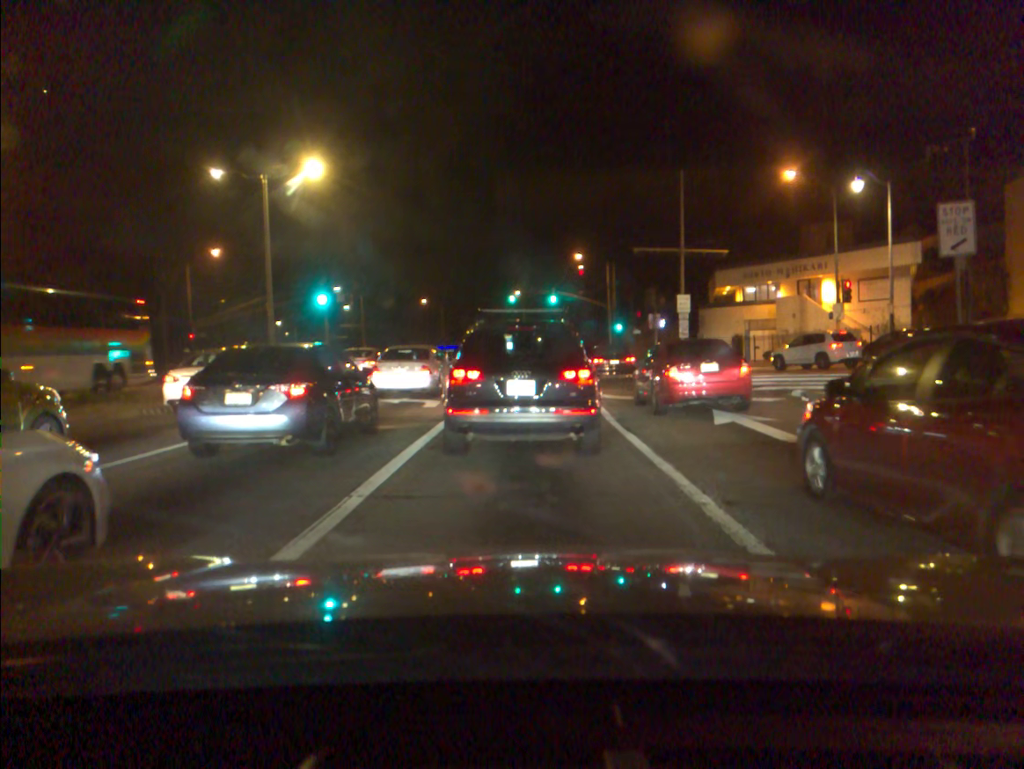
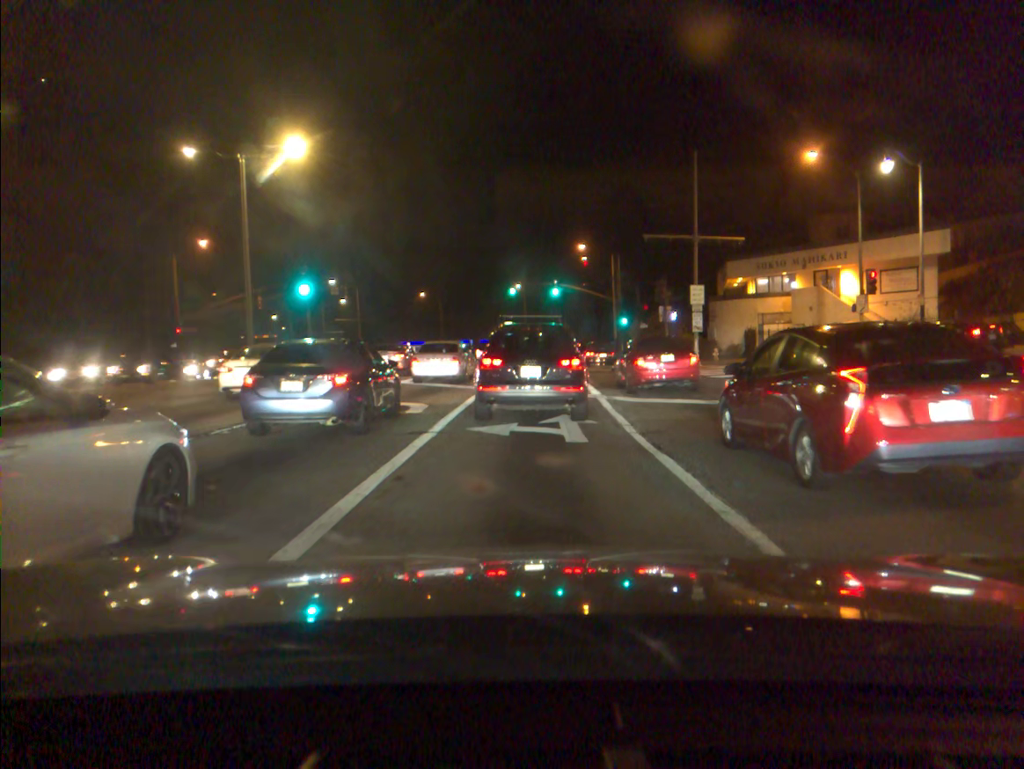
(0.0, +2.8) m; 0°
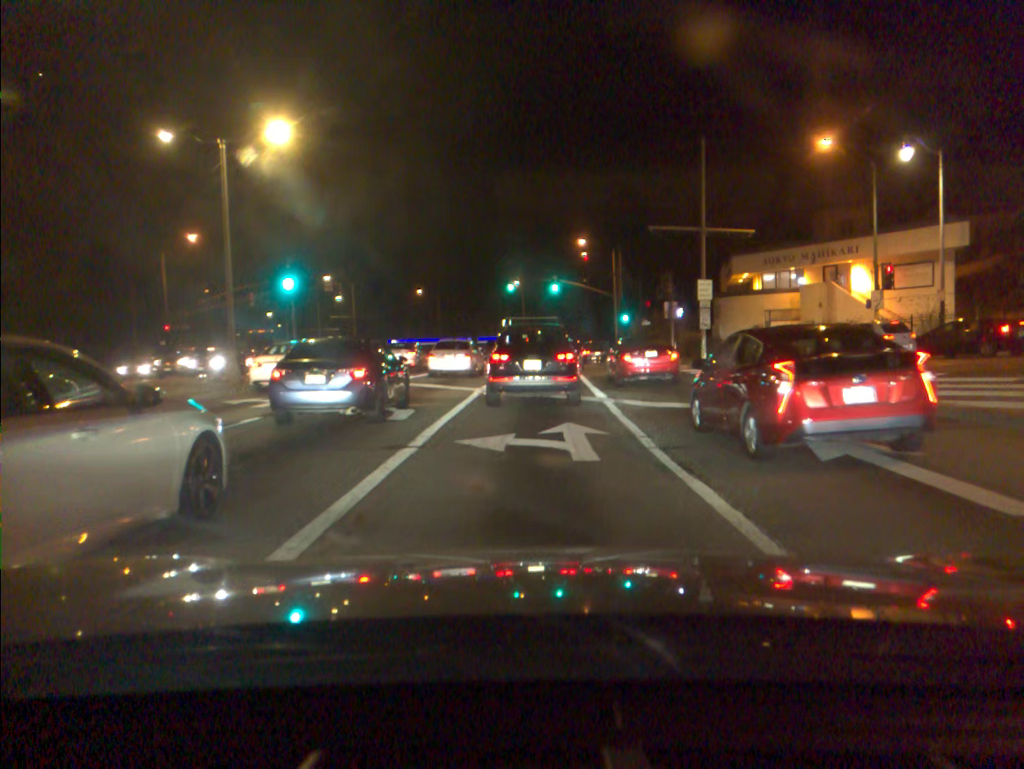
(0.0, +1.9) m; 0°
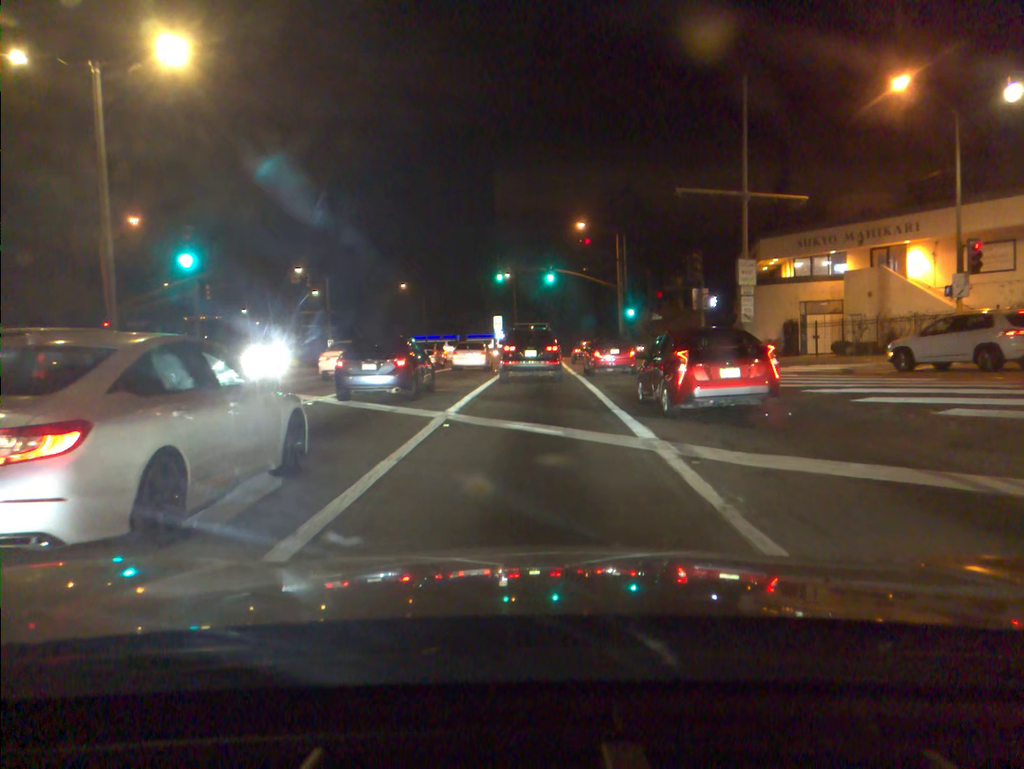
(+0.1, +7.8) m; +1°
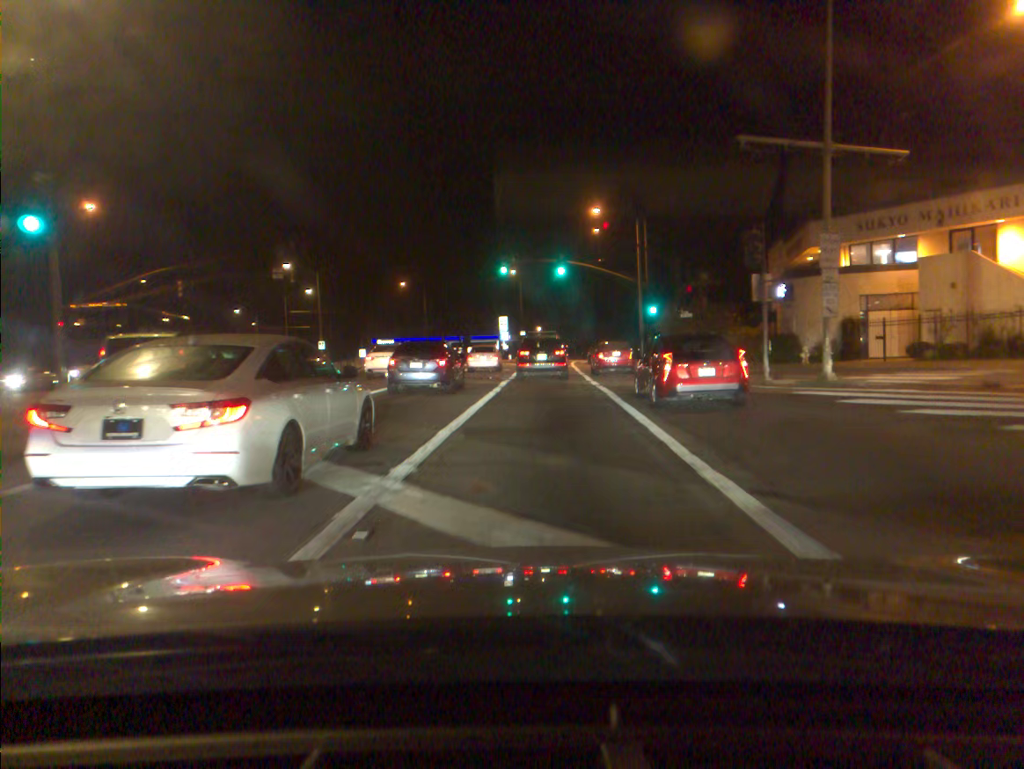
(-0.1, +6.8) m; -1°
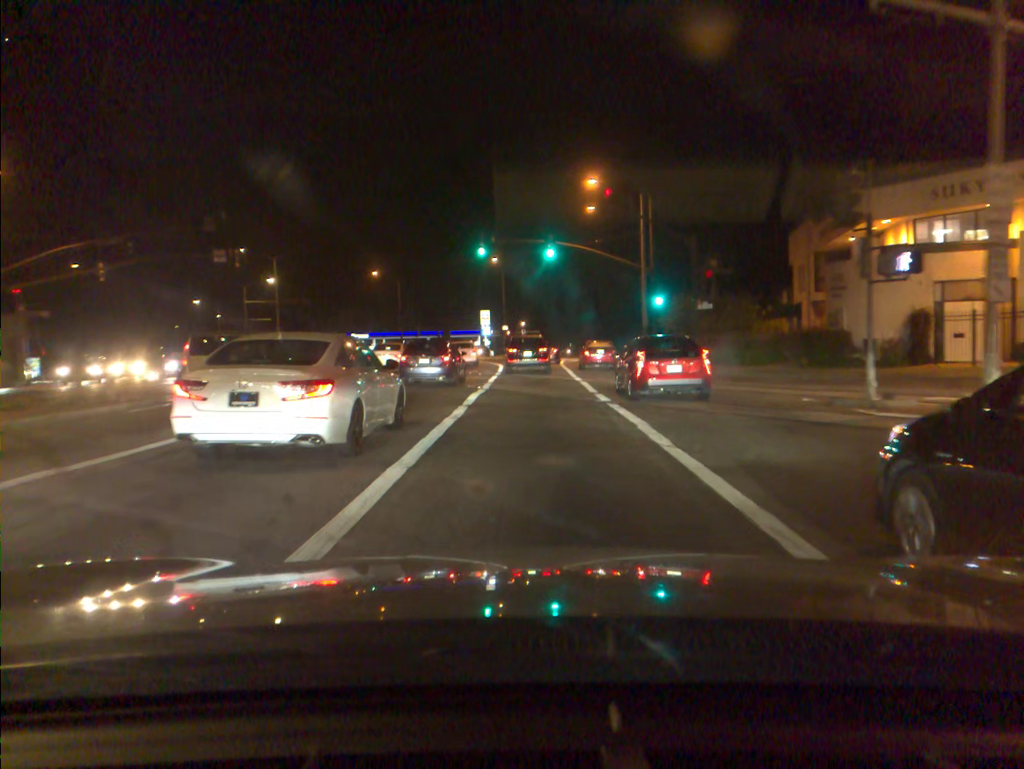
(+0.1, +8.0) m; +2°
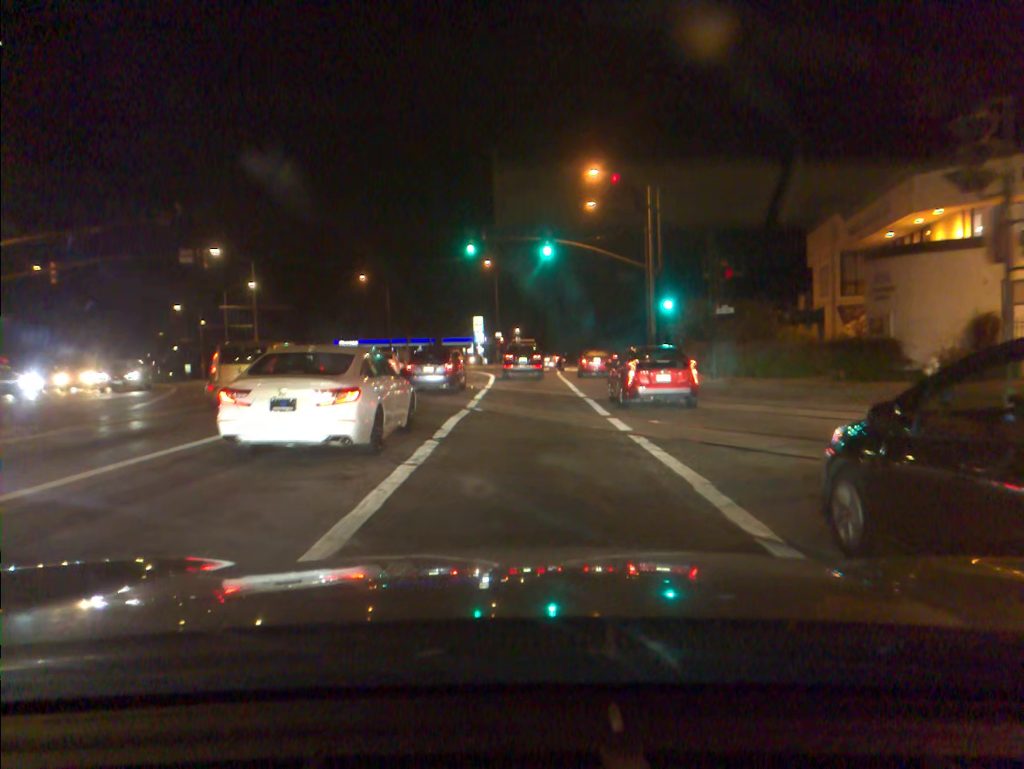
(0.0, +4.4) m; 0°
